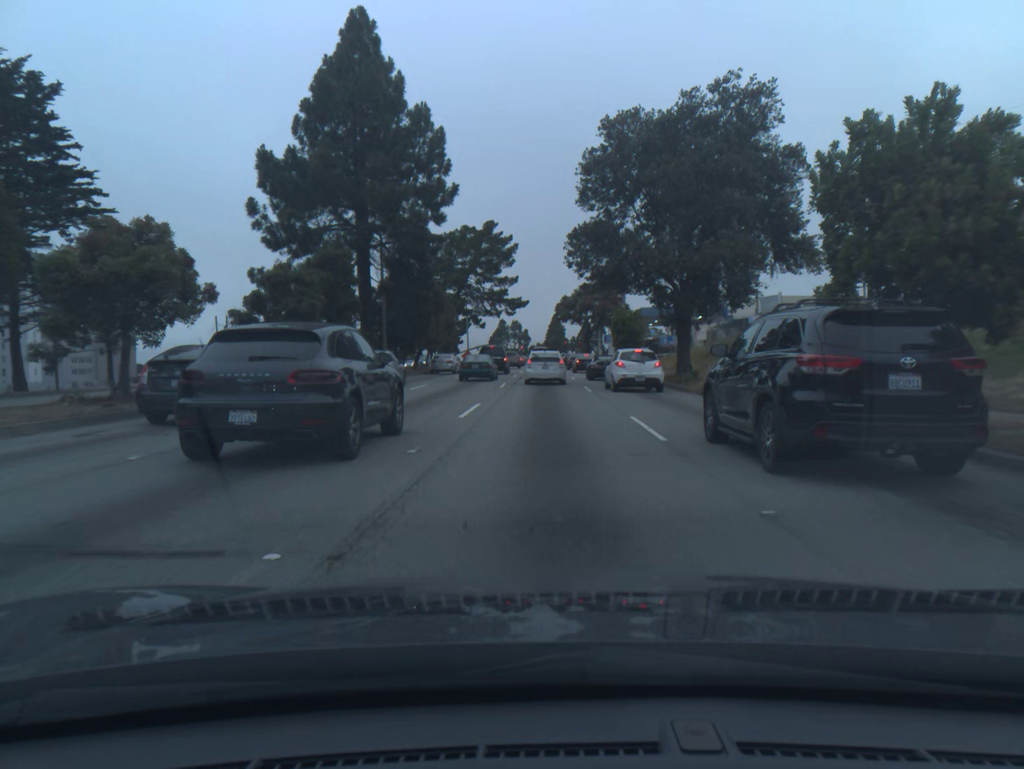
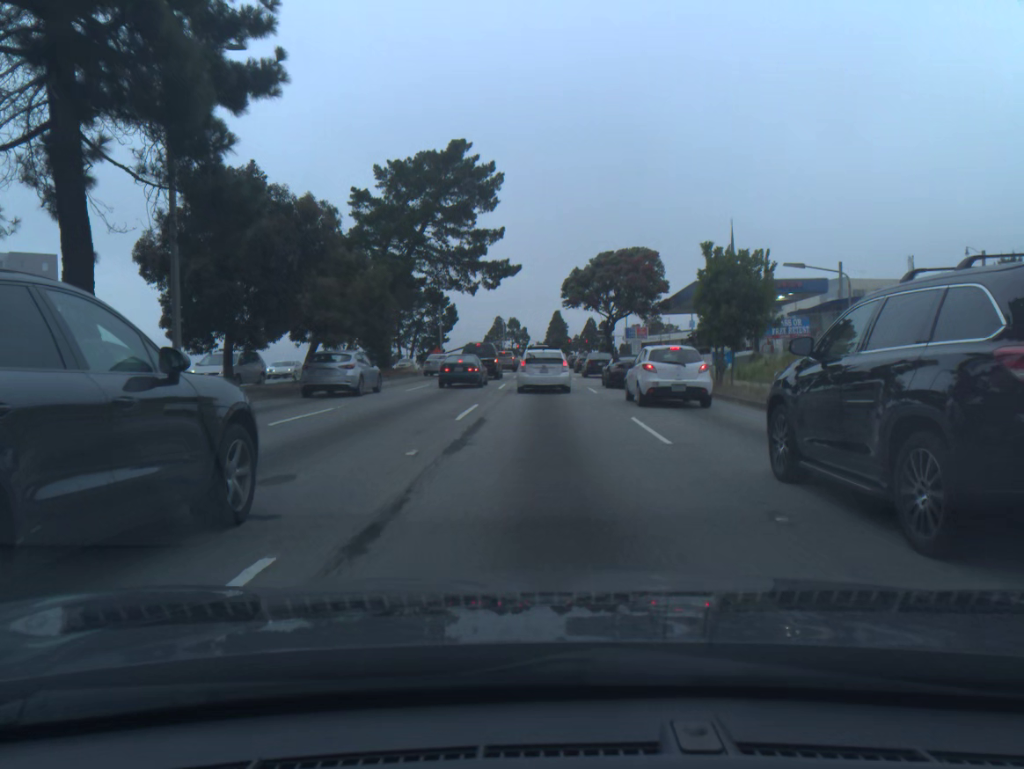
(+0.1, +29.7) m; 0°
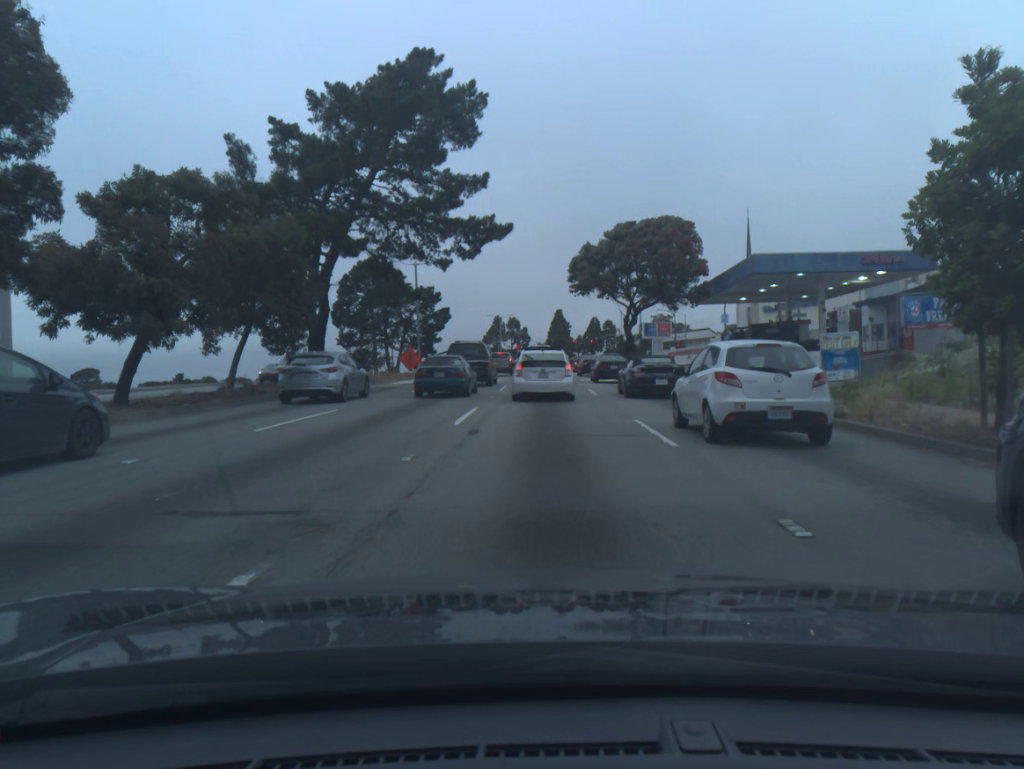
(0.0, +15.0) m; 0°
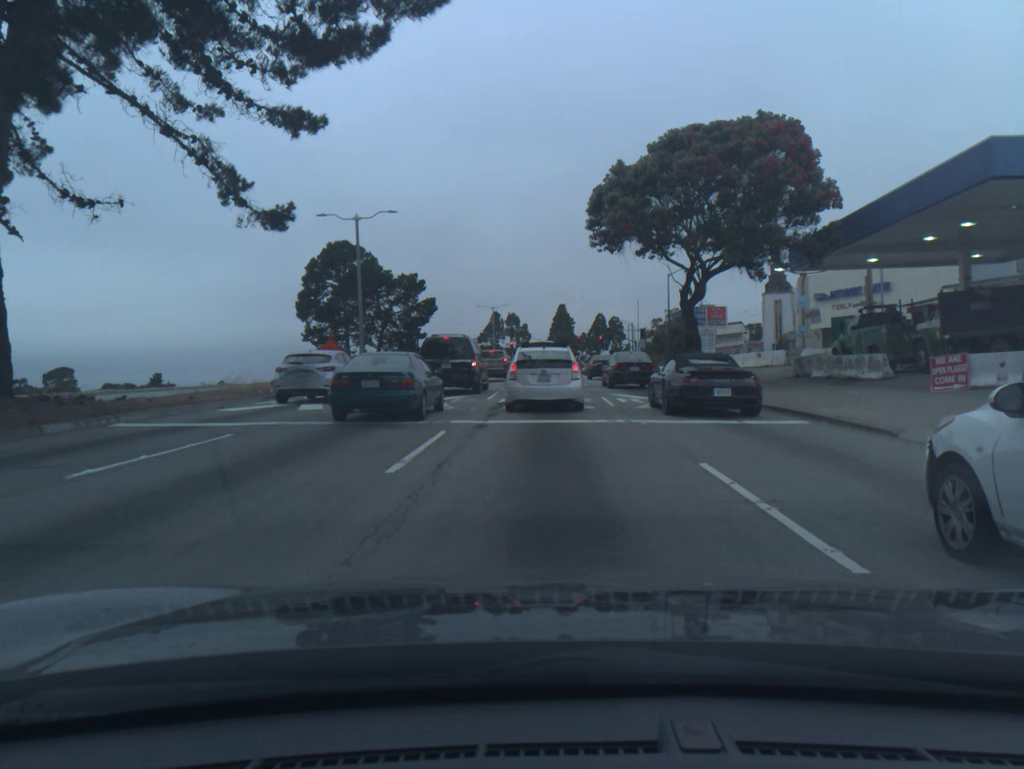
(0.0, +21.2) m; 0°
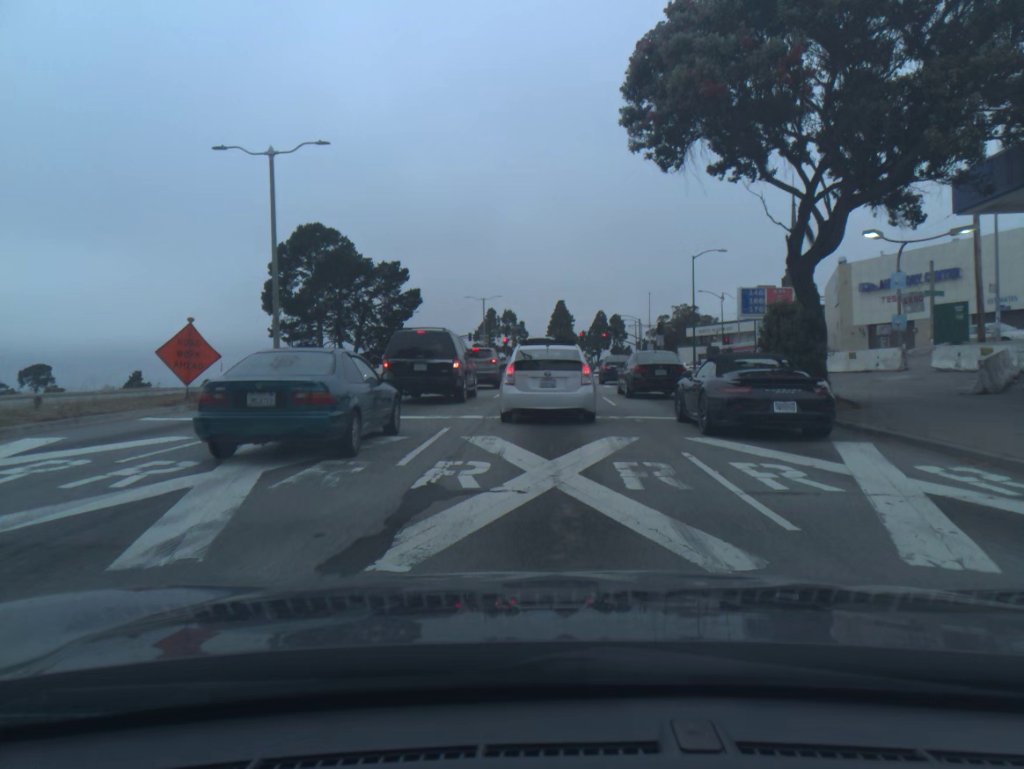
(0.0, +14.0) m; 0°
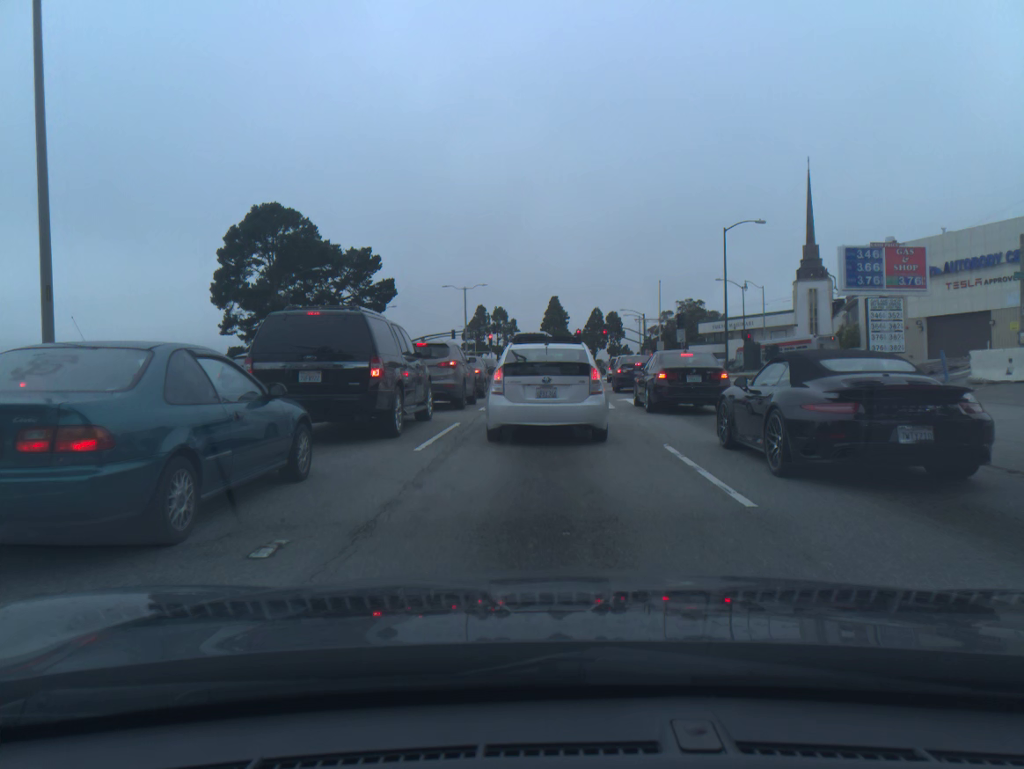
(+0.1, +13.5) m; 0°
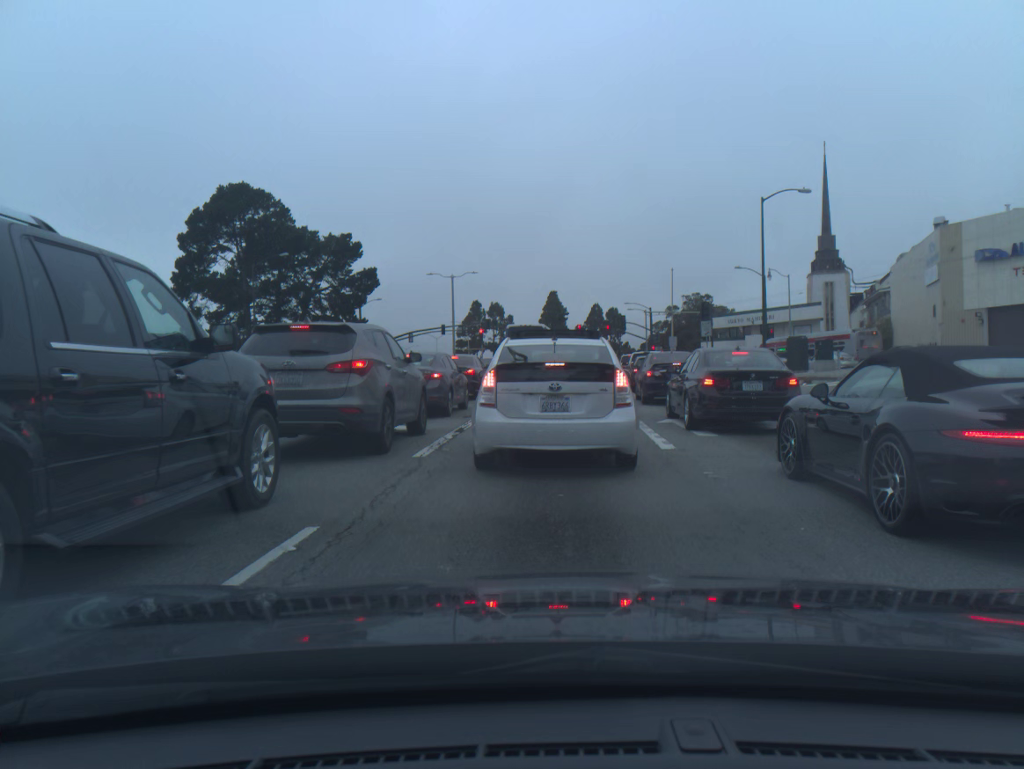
(+0.1, +9.3) m; +1°
